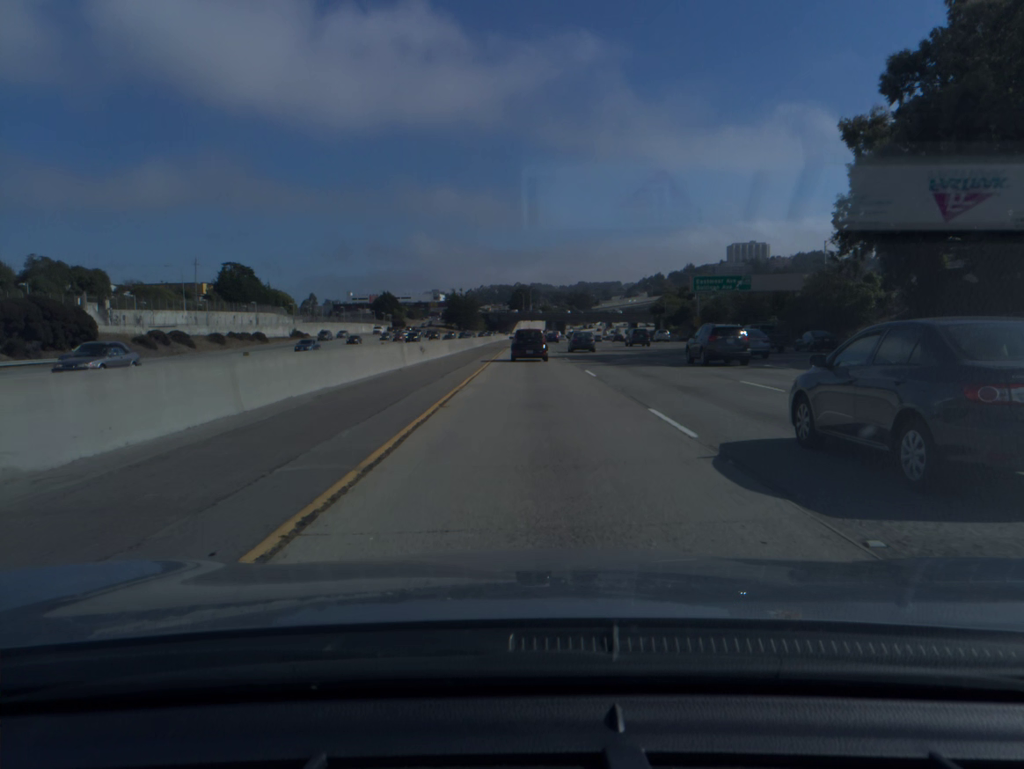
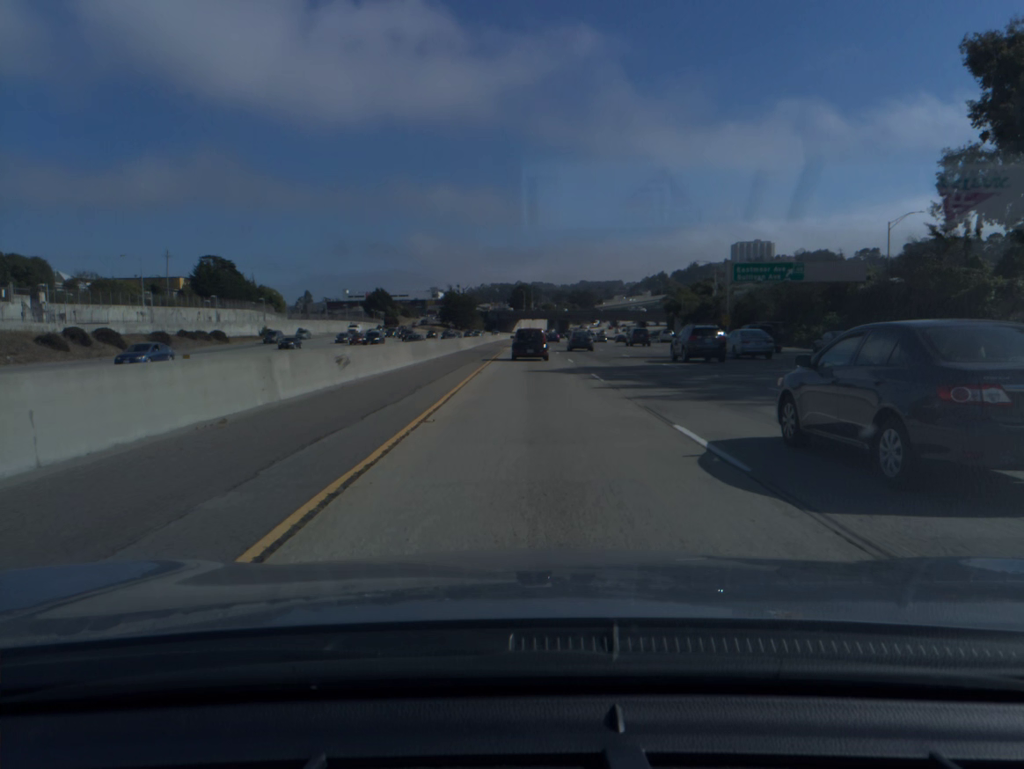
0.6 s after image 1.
(0.0, +17.1) m; 0°
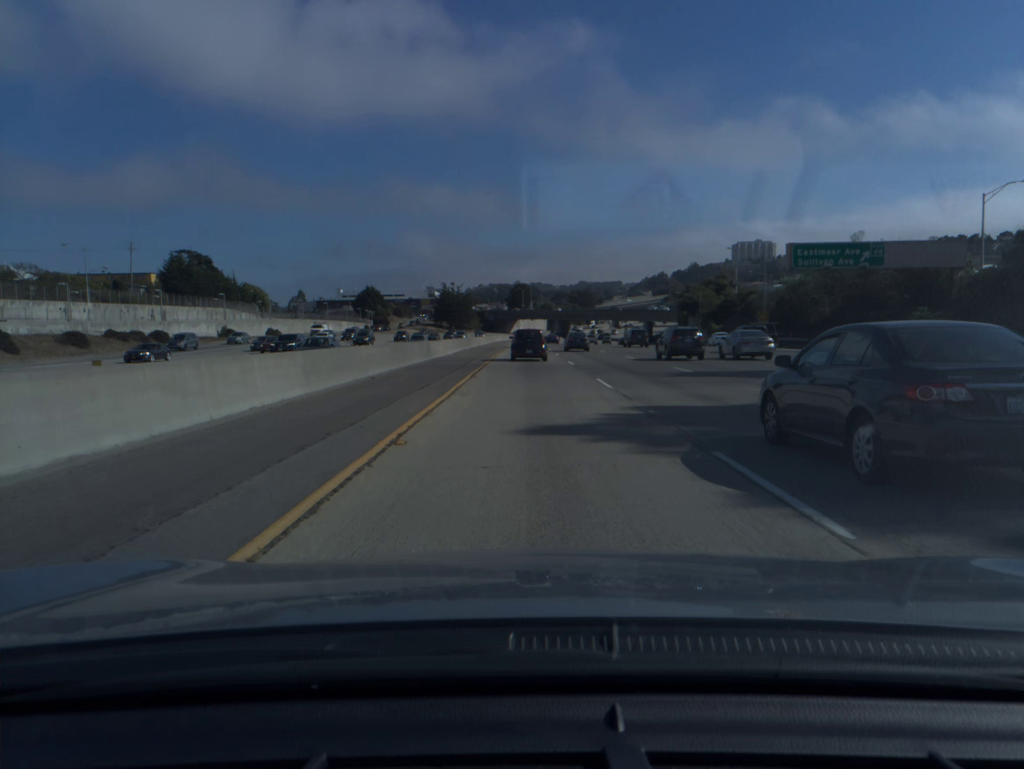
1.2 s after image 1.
(0.0, +17.2) m; 0°
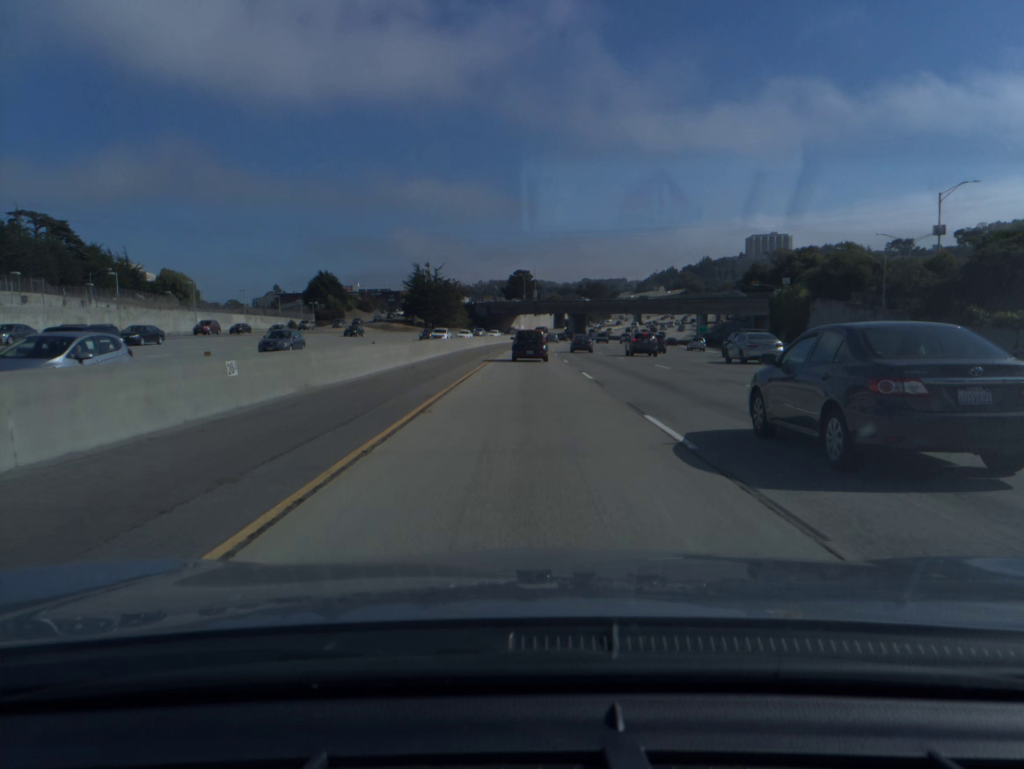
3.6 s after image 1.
(+0.1, +69.2) m; 0°
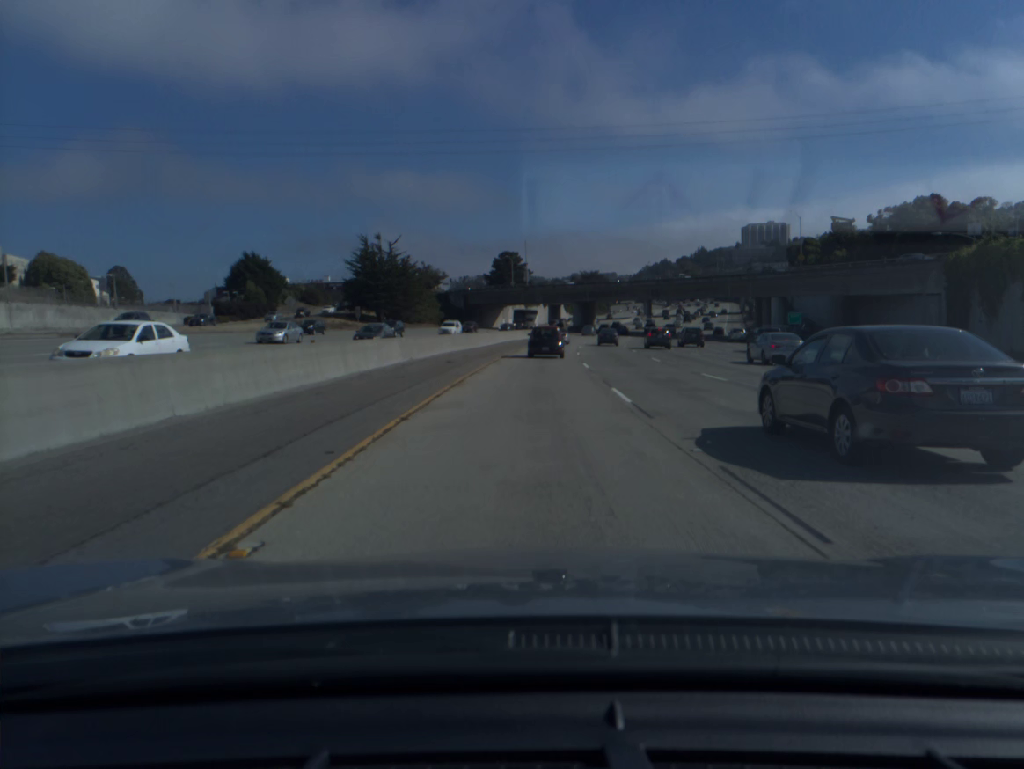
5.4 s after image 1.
(+0.1, +52.5) m; +1°
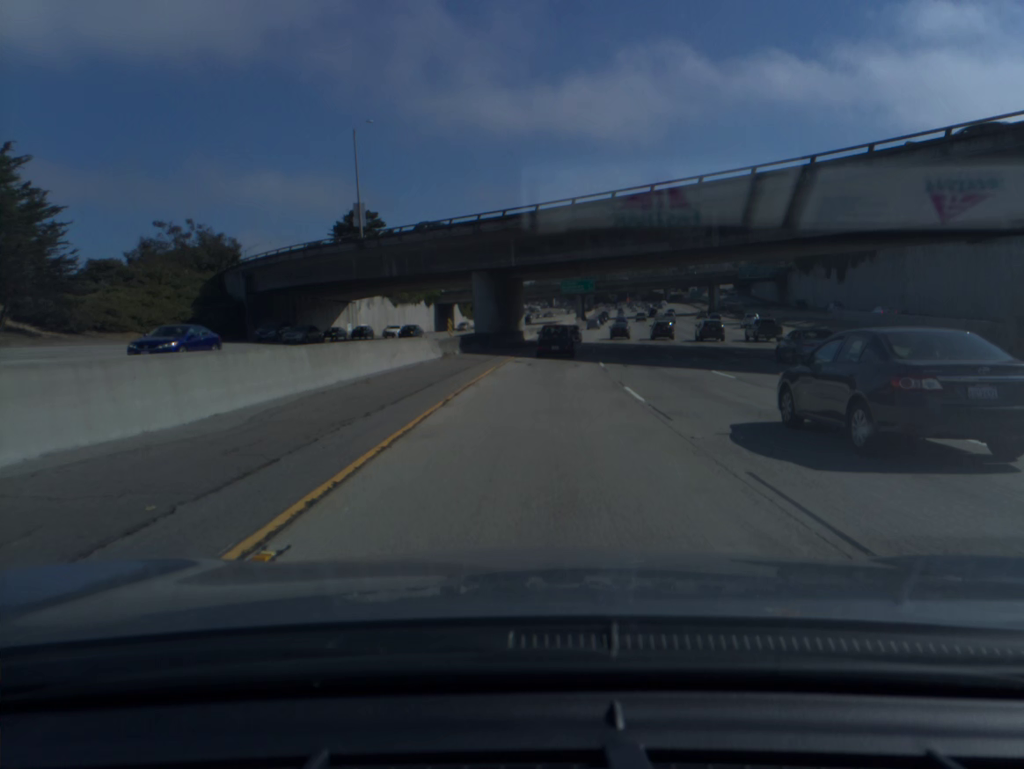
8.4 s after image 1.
(+4.8, +87.5) m; +7°
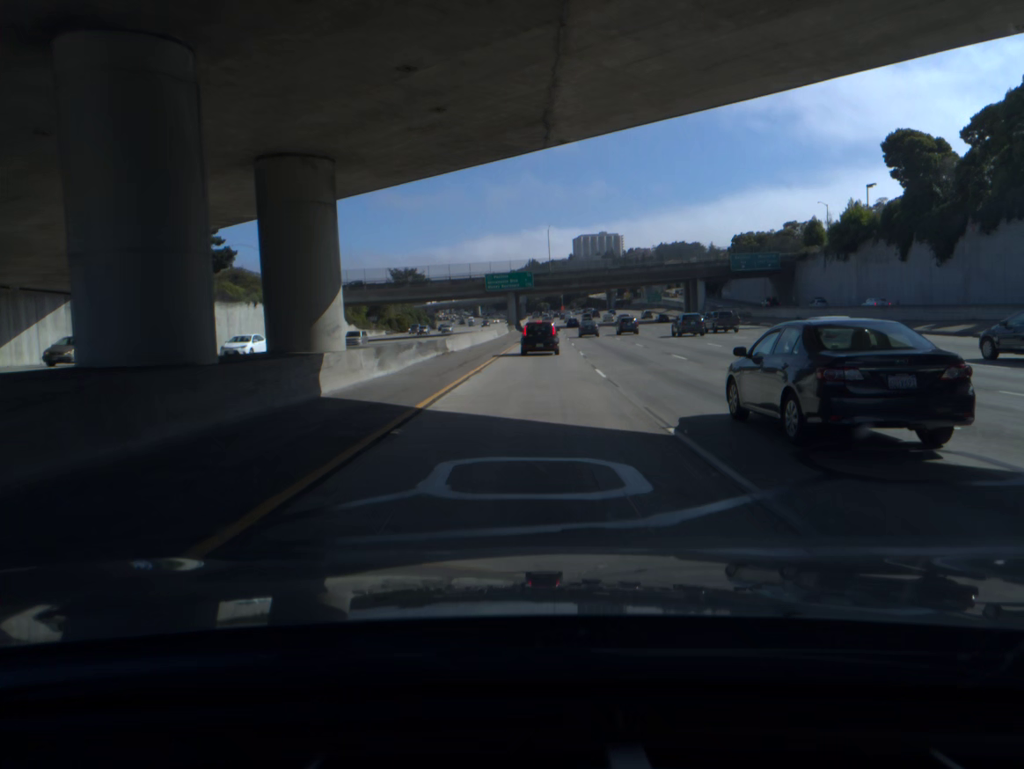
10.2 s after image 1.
(+2.5, +52.6) m; +5°
